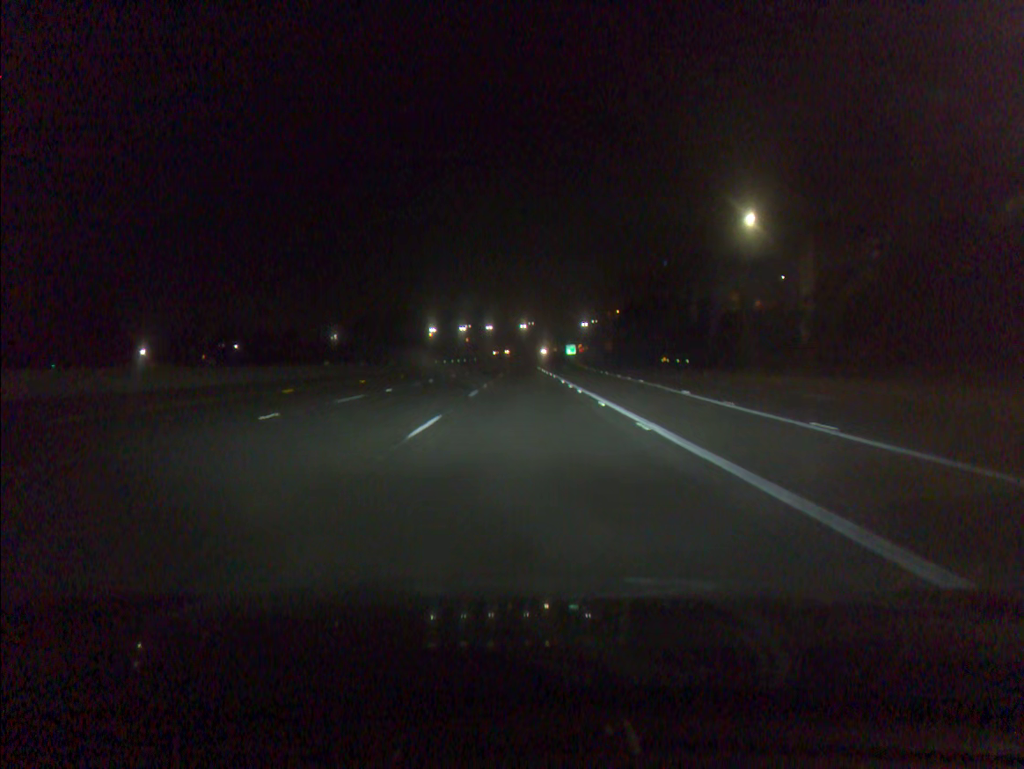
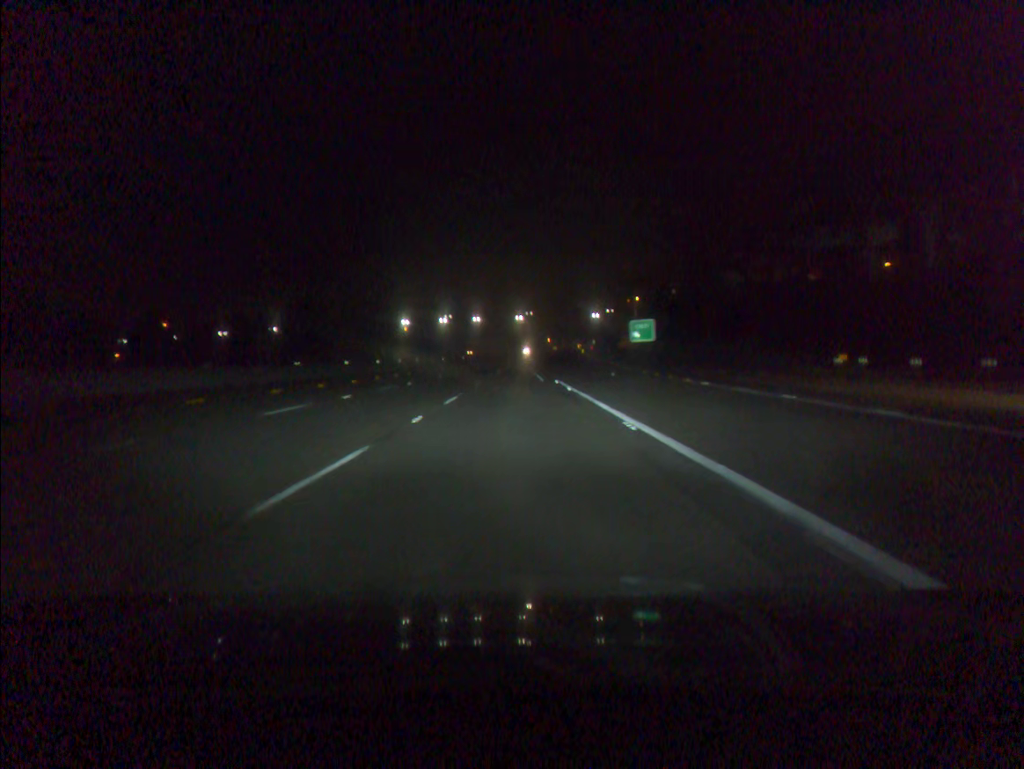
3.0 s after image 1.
(+0.7, +78.2) m; 0°
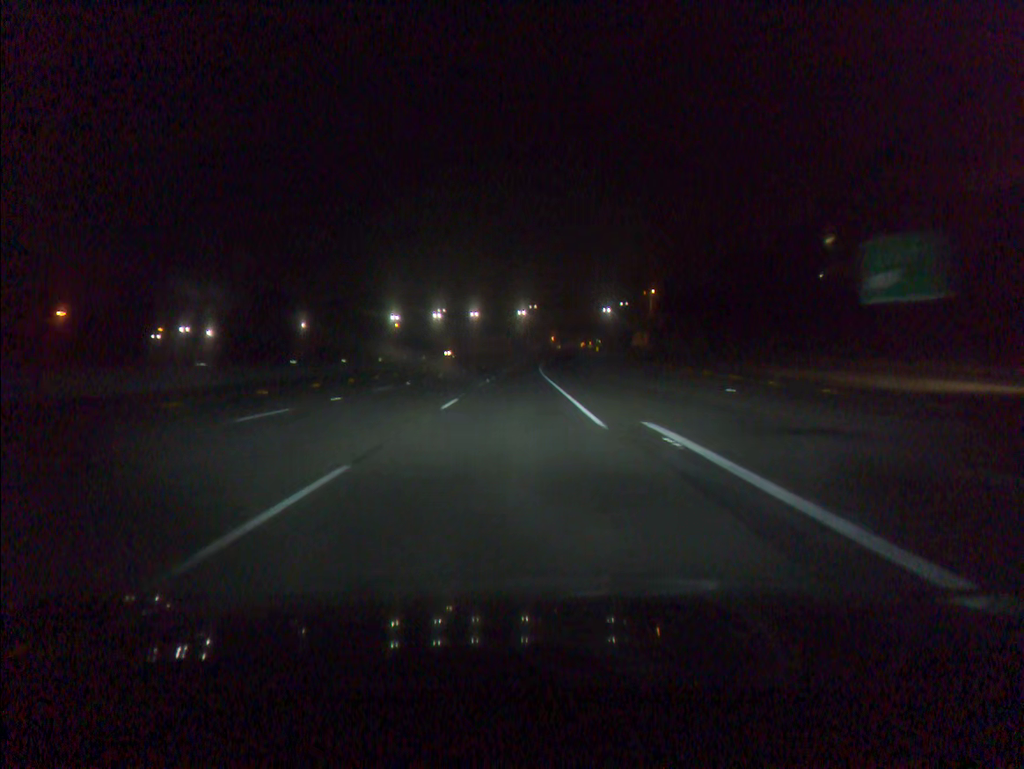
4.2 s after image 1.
(-0.1, +31.3) m; 0°
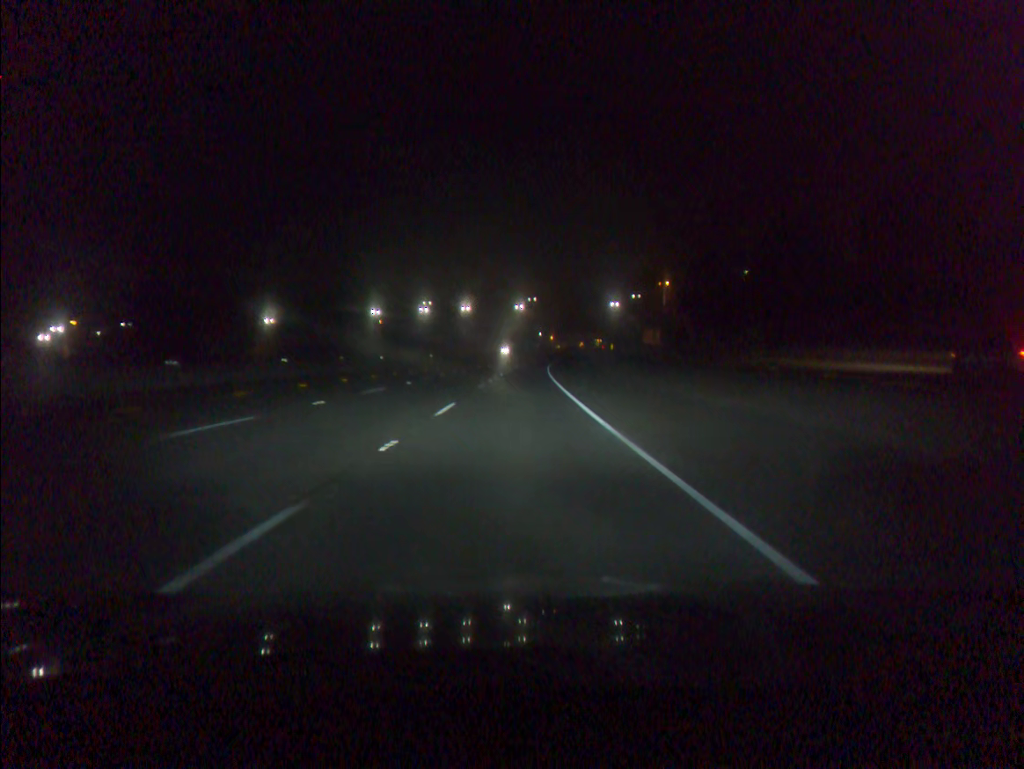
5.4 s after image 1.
(0.0, +31.3) m; 0°
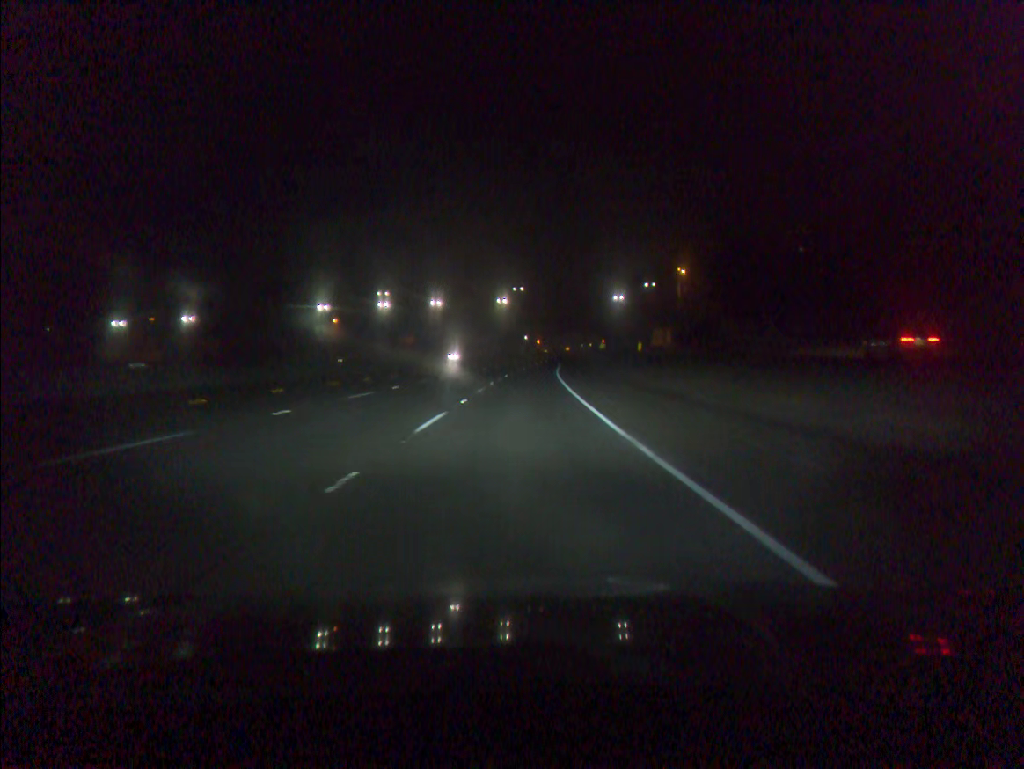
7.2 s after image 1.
(+0.3, +47.0) m; +1°
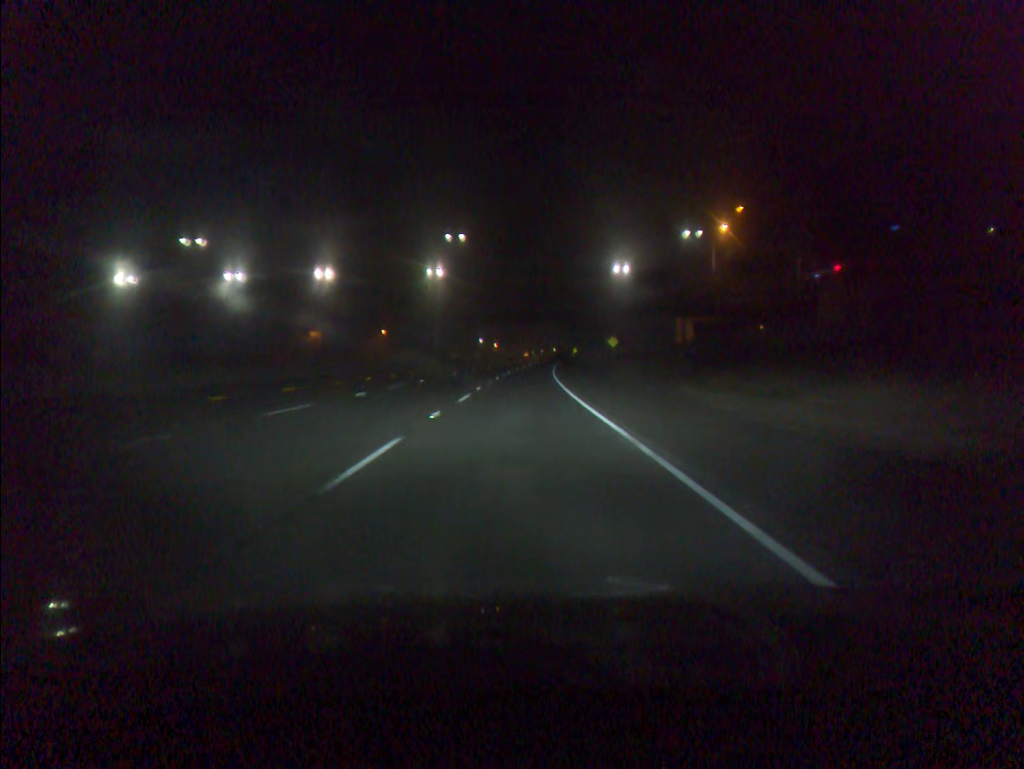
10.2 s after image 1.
(+2.3, +78.0) m; +3°
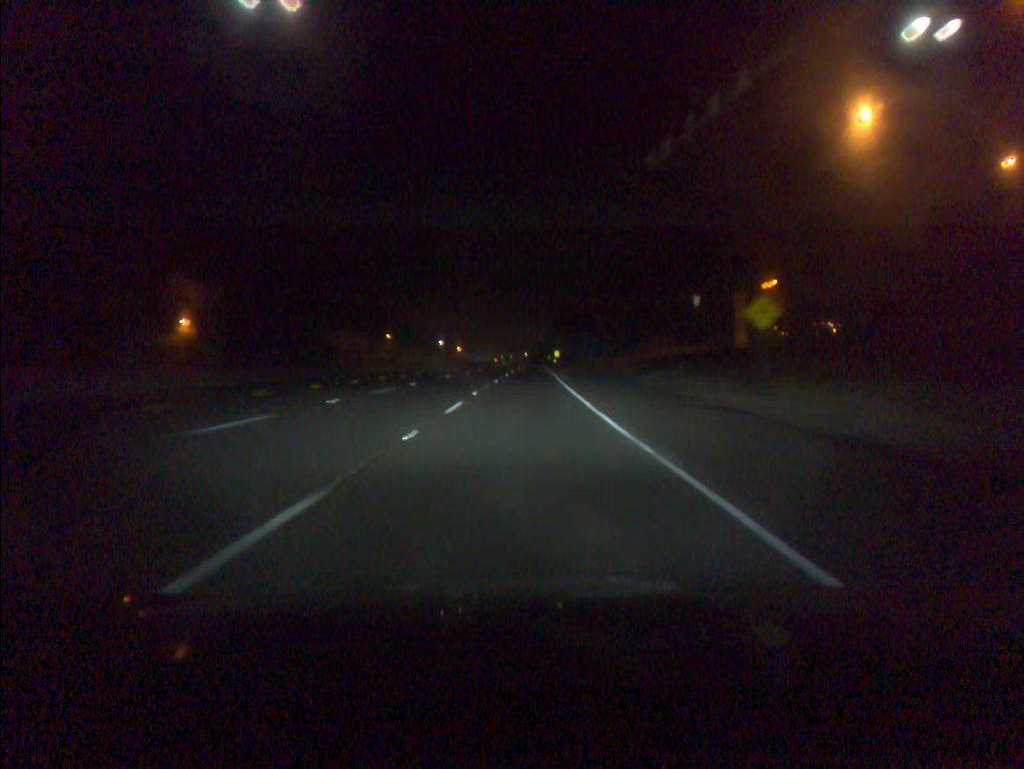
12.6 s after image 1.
(+1.1, +62.2) m; +2°
